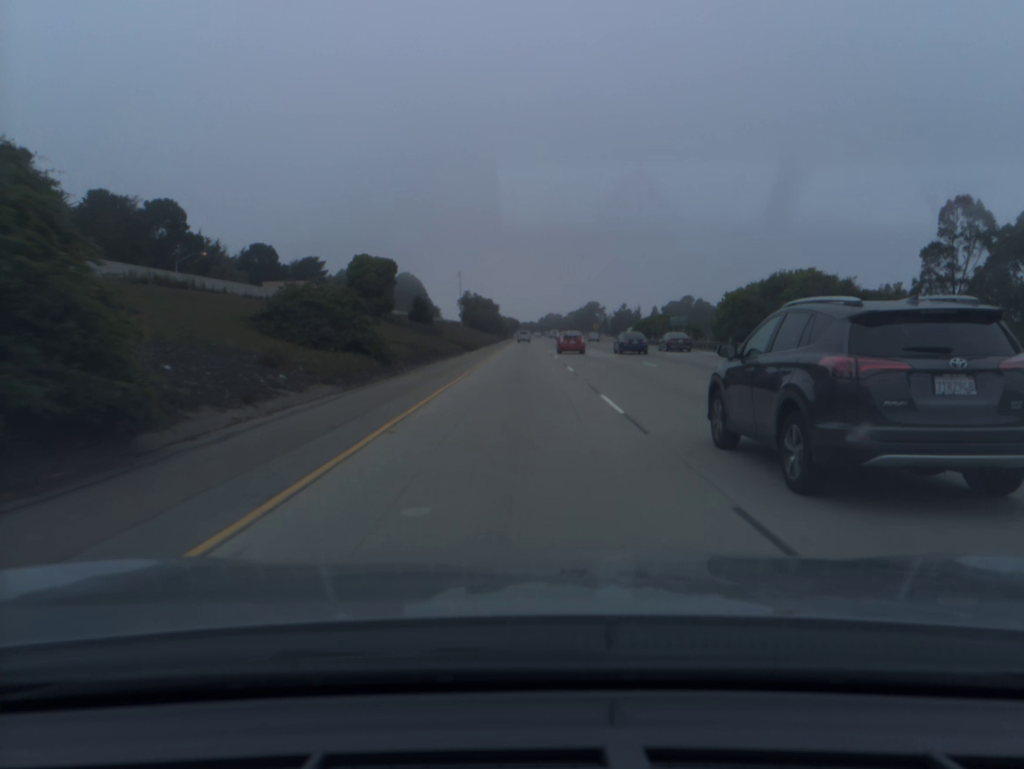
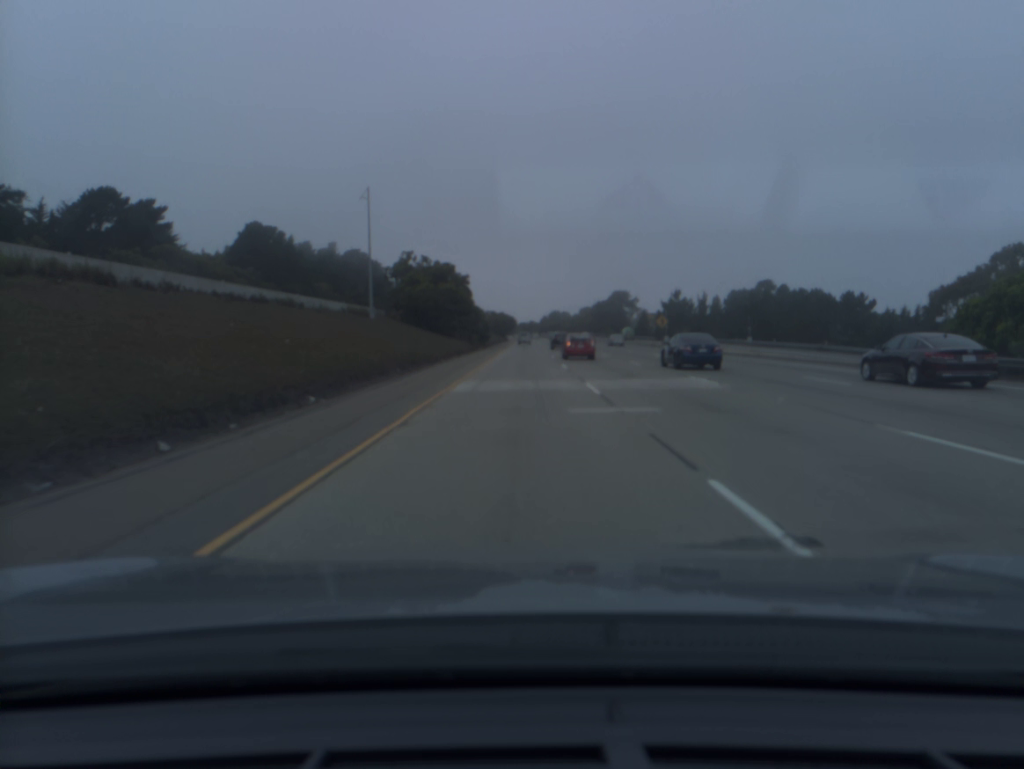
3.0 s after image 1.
(+0.2, +98.0) m; 0°
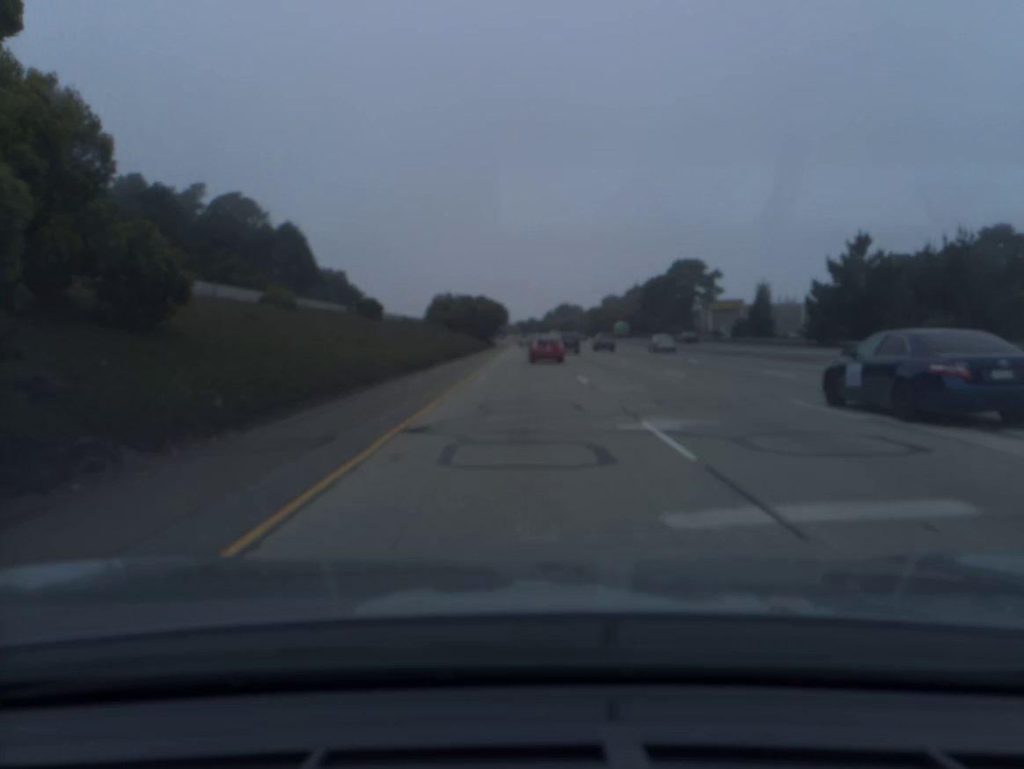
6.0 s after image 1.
(+0.1, +97.3) m; 0°
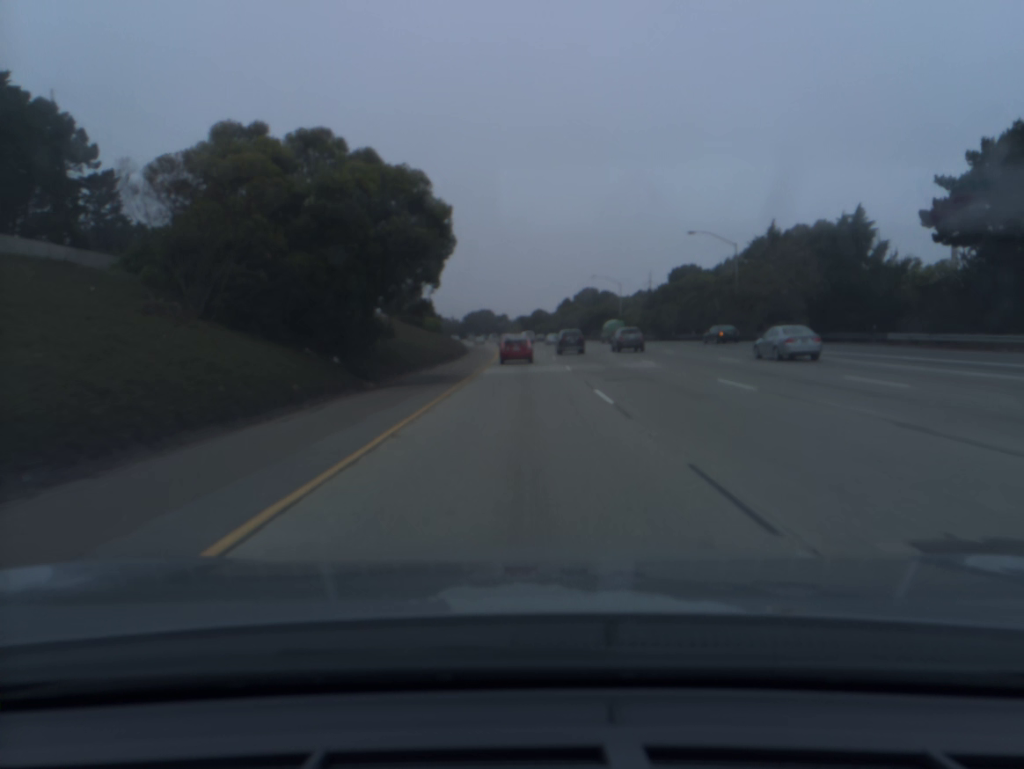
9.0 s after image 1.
(0.0, +95.6) m; 0°
